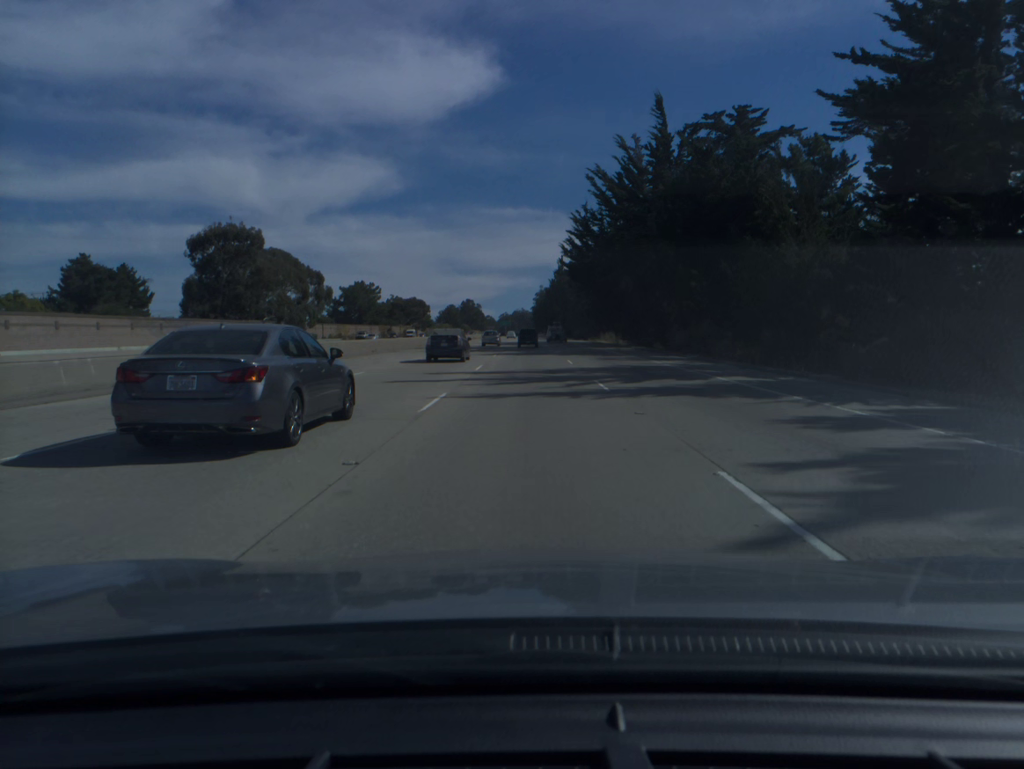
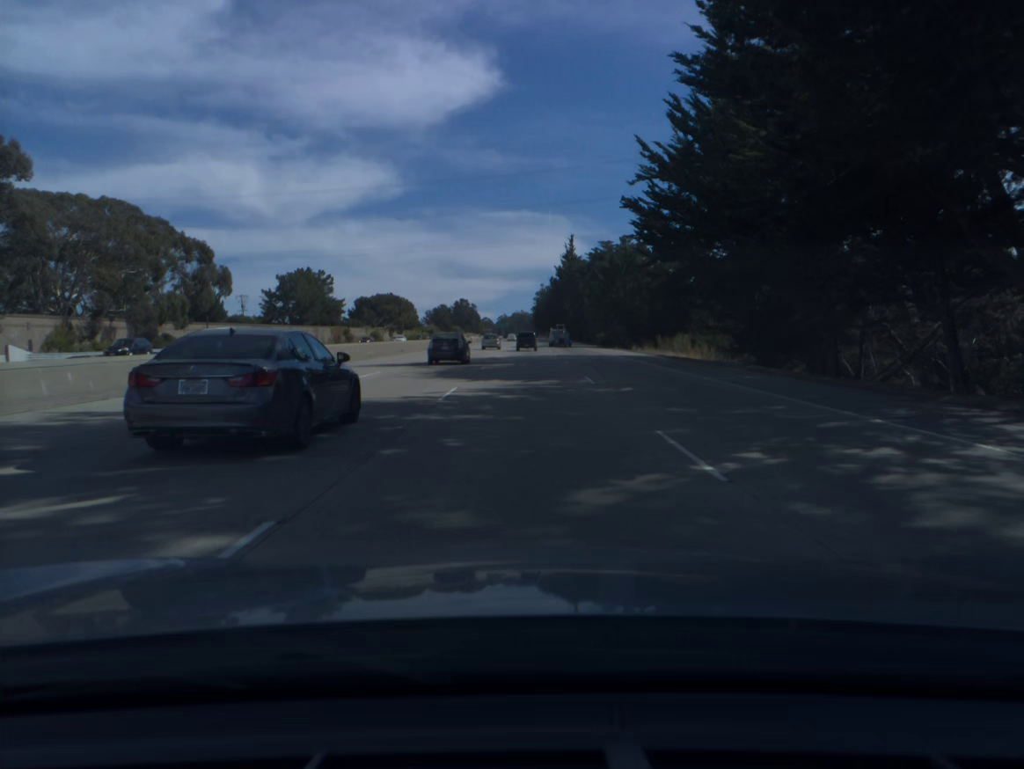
(+0.1, +55.2) m; 0°
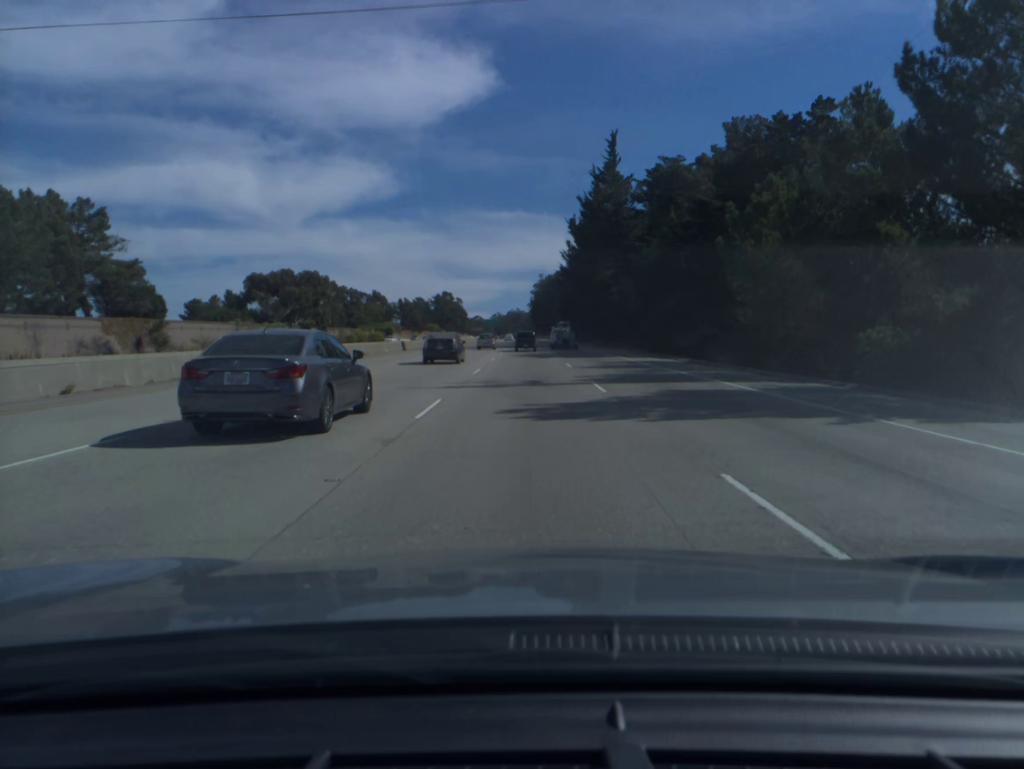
(+0.1, +91.3) m; 0°
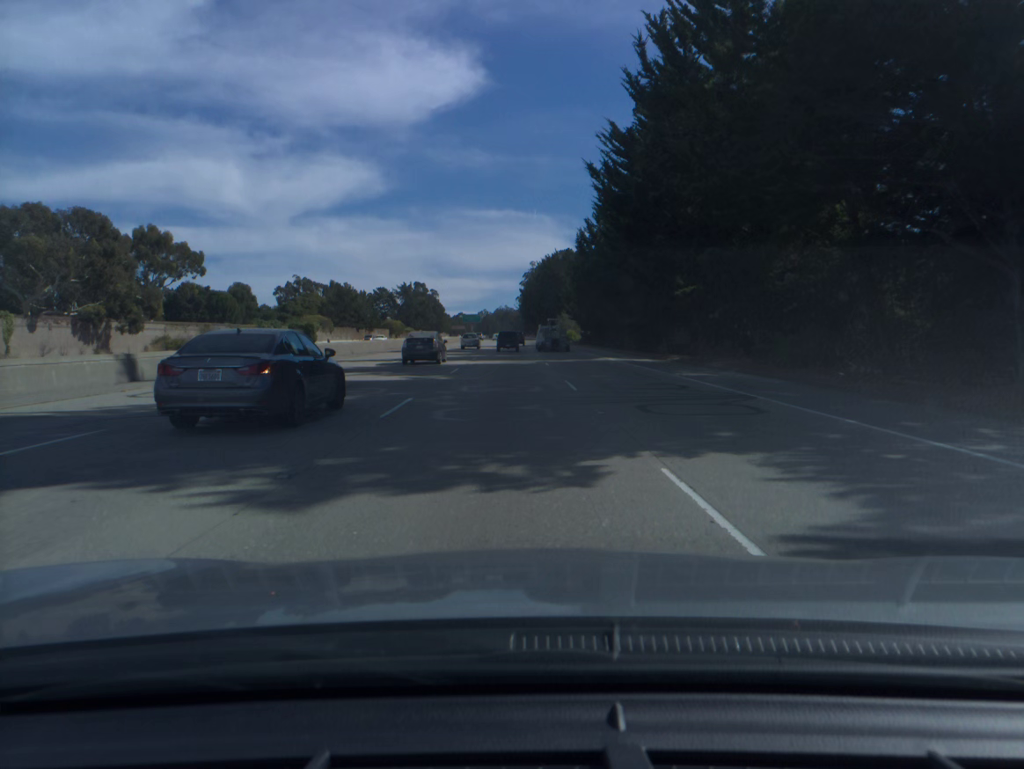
(+0.2, +72.6) m; +1°
